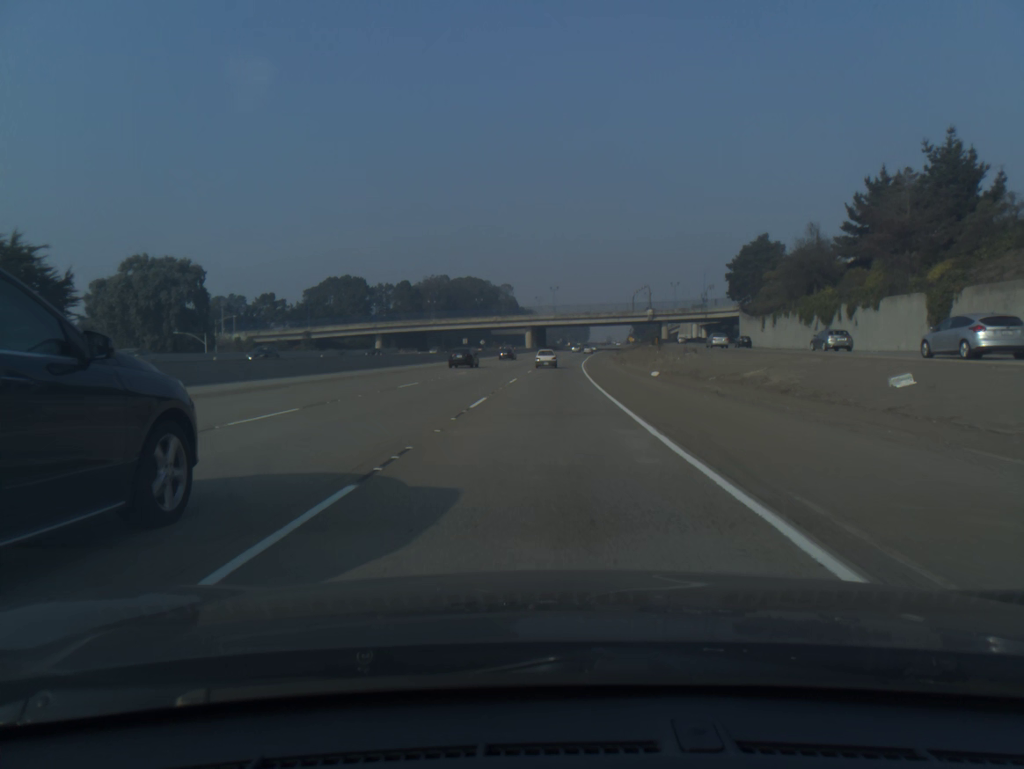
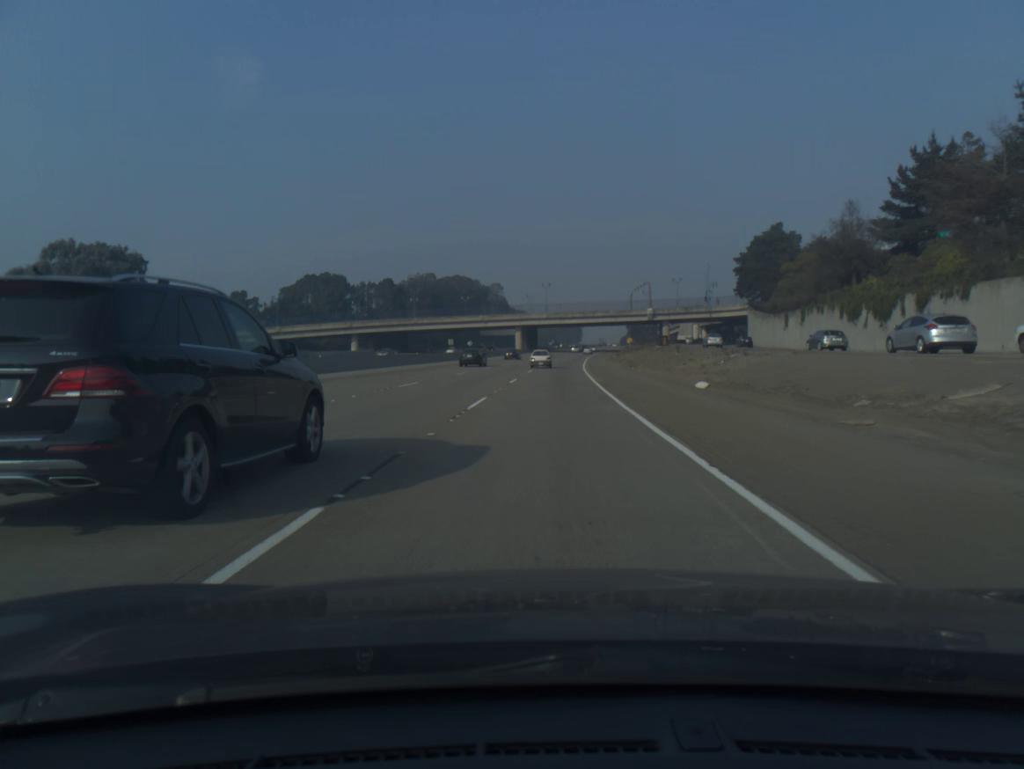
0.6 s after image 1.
(+0.1, +15.2) m; +1°
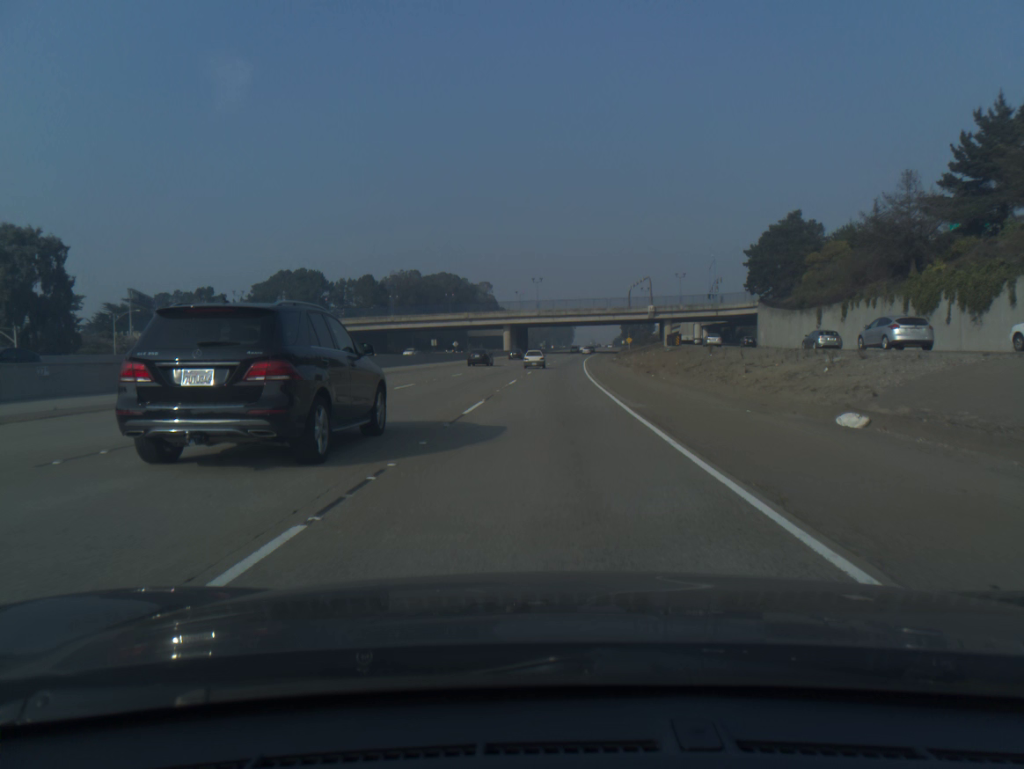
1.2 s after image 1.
(+0.1, +15.2) m; +1°
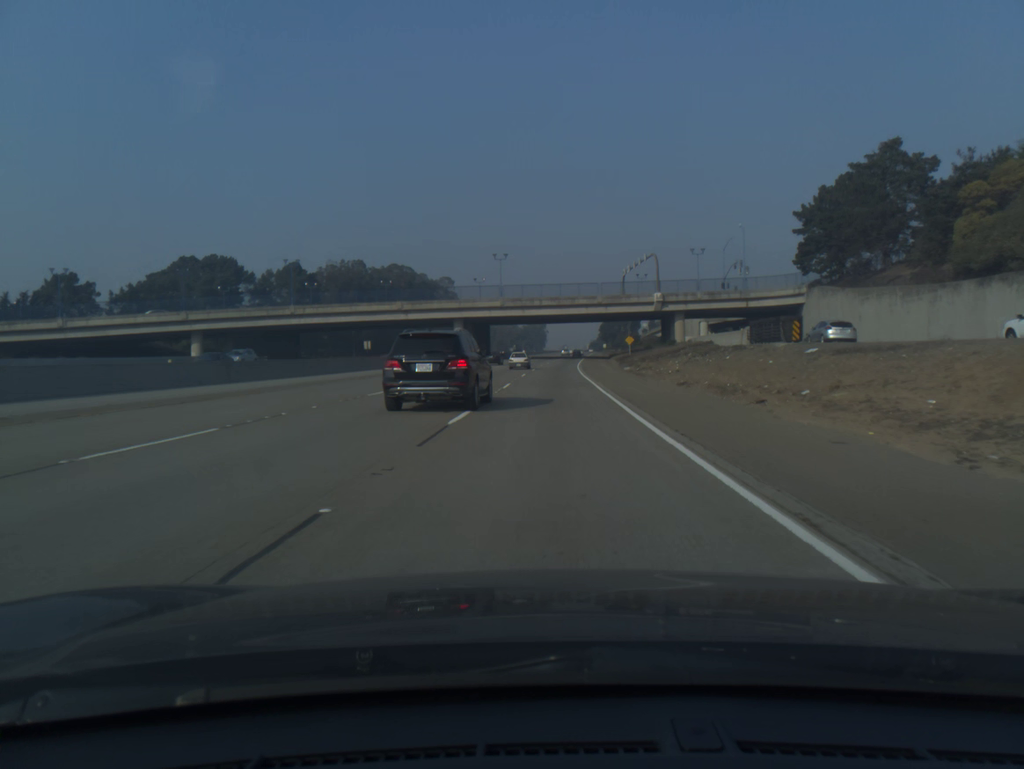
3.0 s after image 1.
(+0.8, +45.9) m; +2°
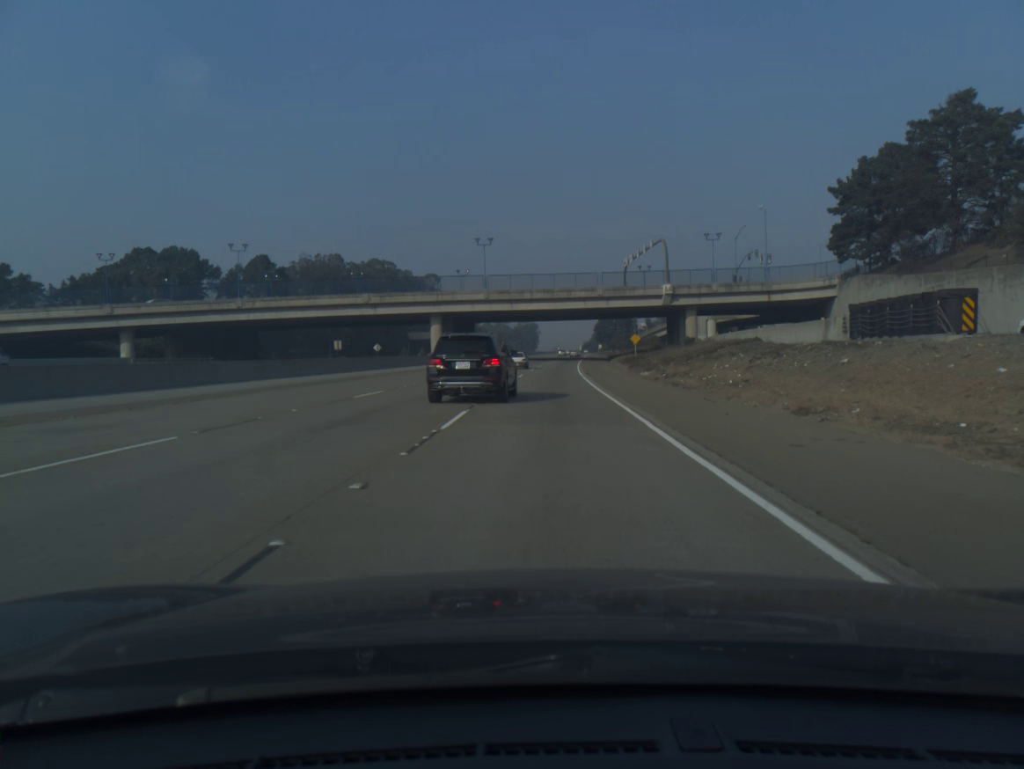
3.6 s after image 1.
(+0.1, +15.6) m; +1°
